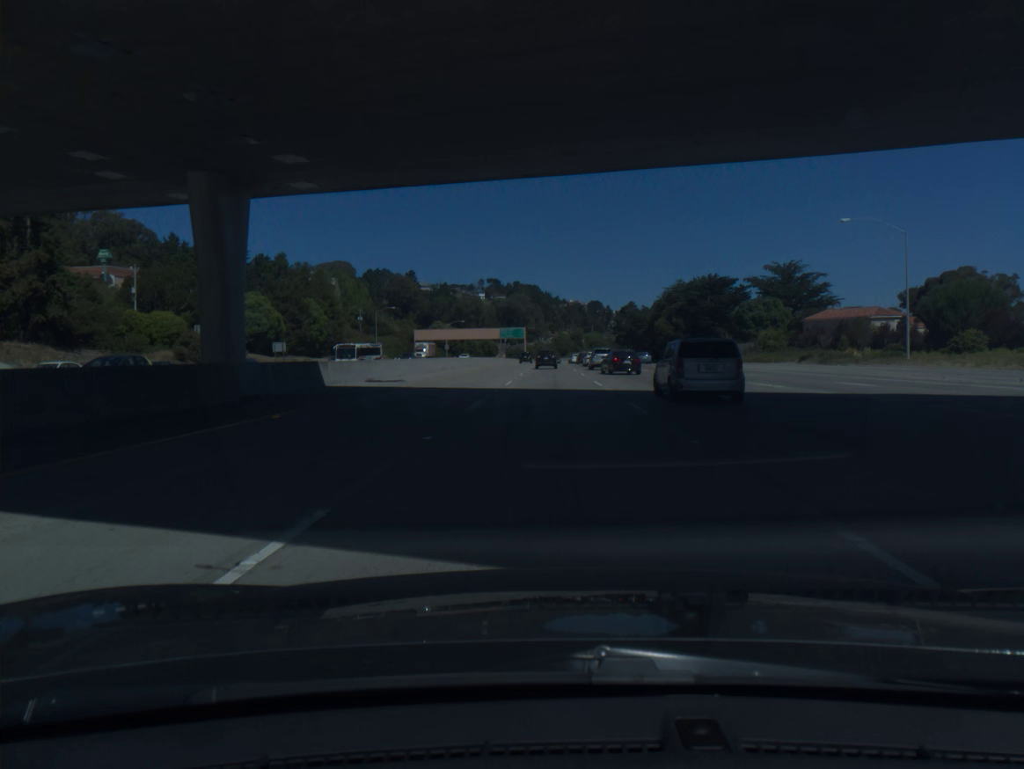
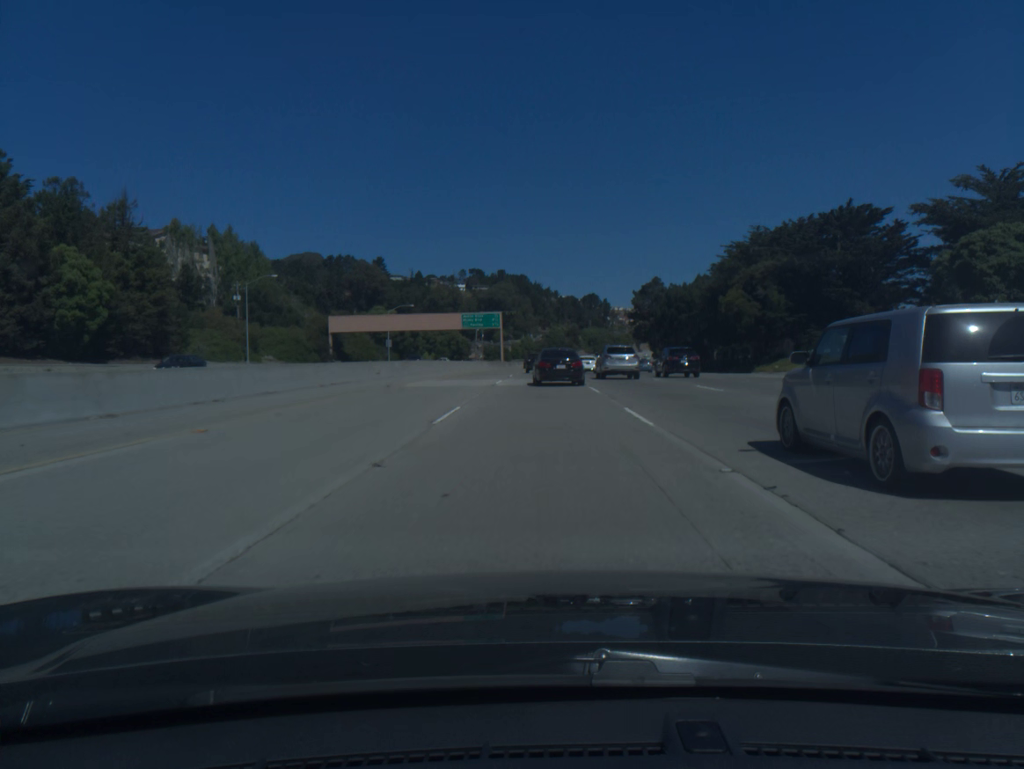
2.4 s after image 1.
(+0.3, +74.3) m; +1°
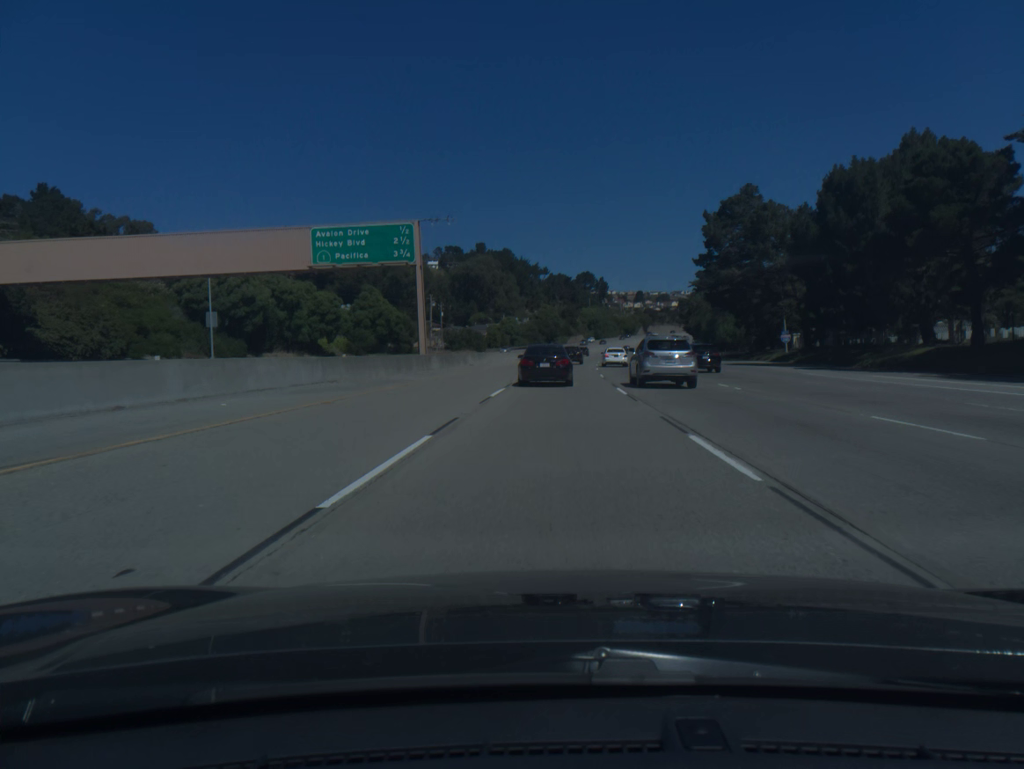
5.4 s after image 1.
(-0.4, +85.7) m; +1°
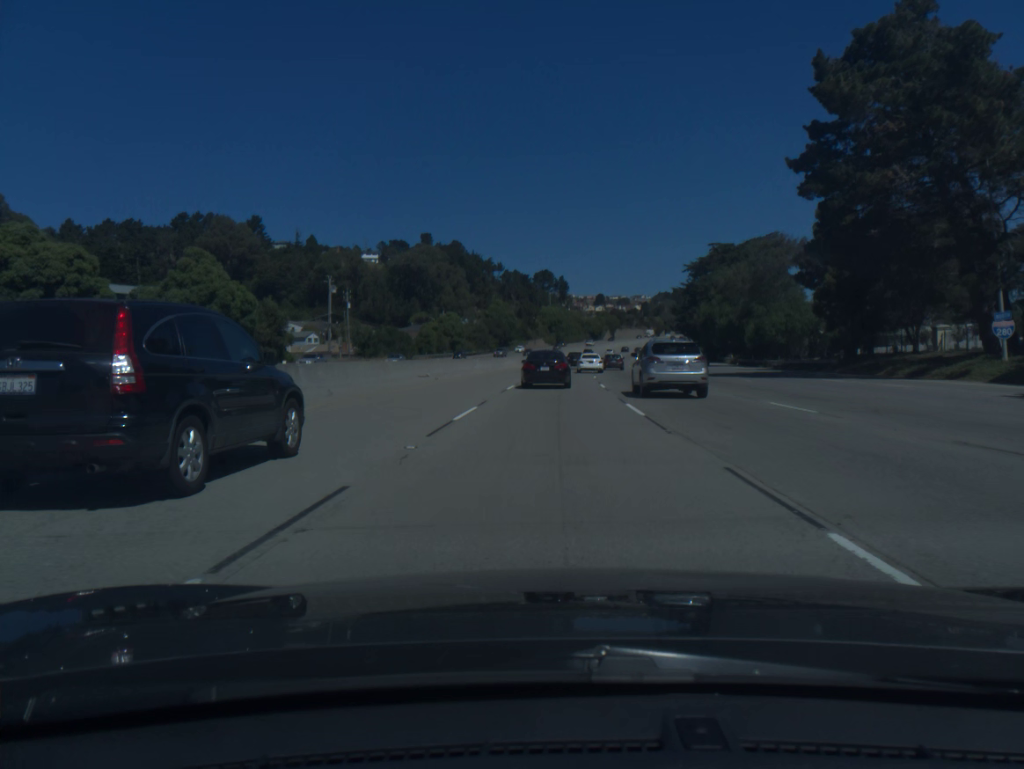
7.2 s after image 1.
(+1.4, +49.8) m; +3°
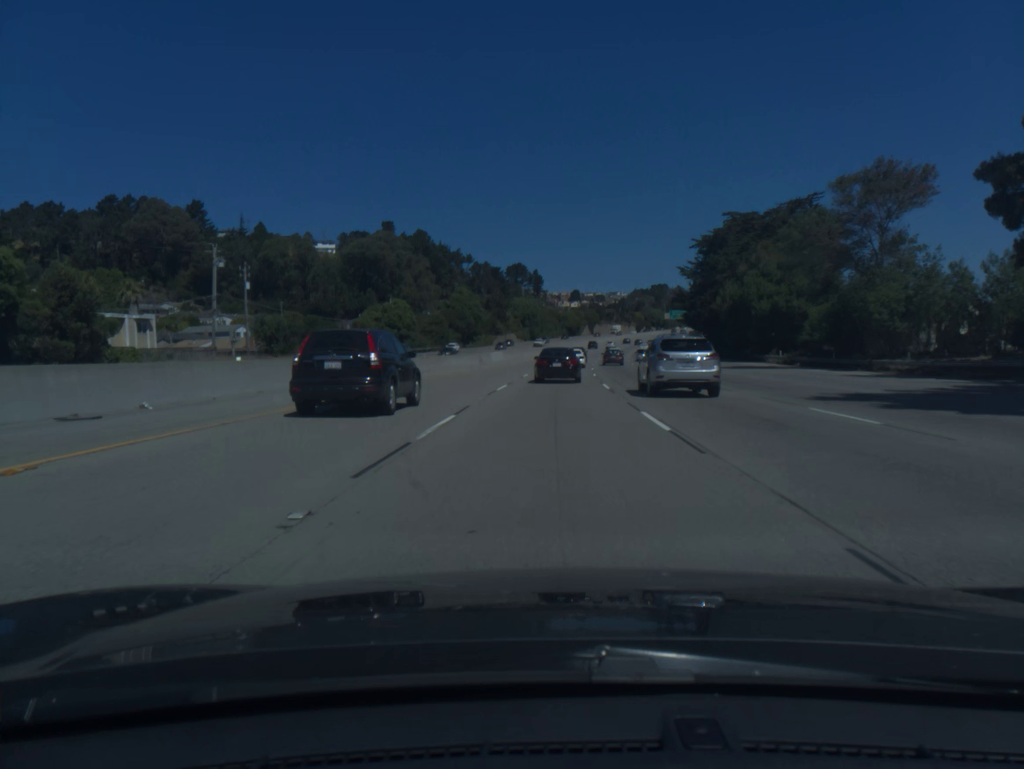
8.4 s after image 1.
(+0.5, +33.1) m; +2°
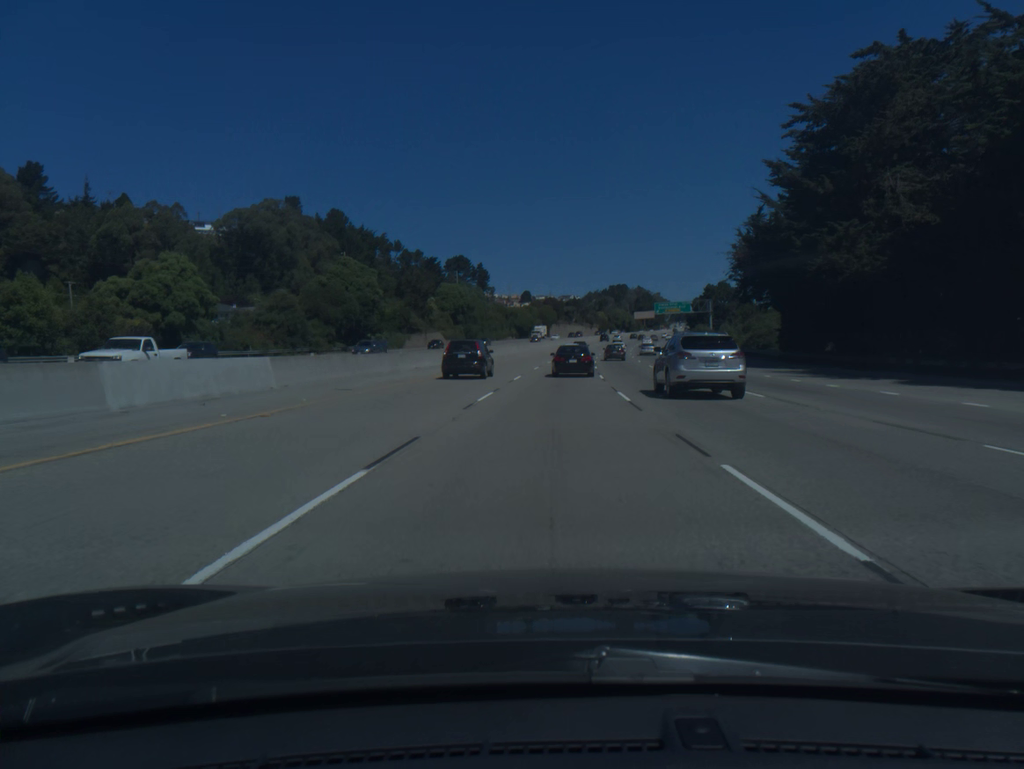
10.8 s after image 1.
(+2.1, +65.9) m; +4°
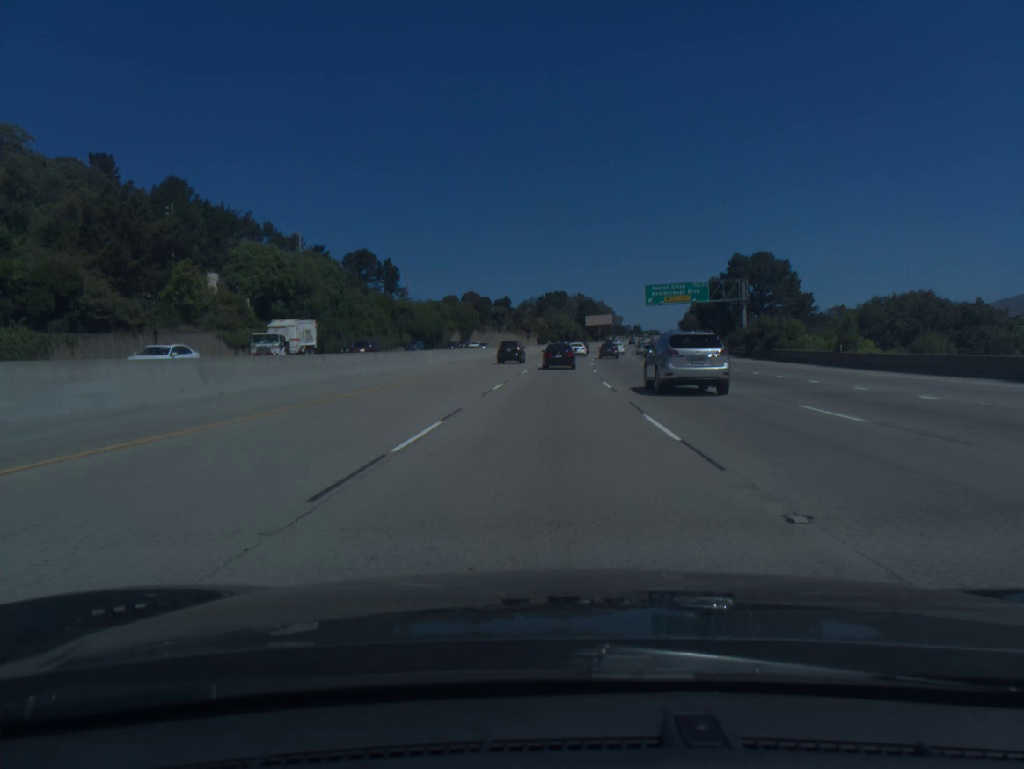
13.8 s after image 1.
(+3.6, +81.0) m; +5°
